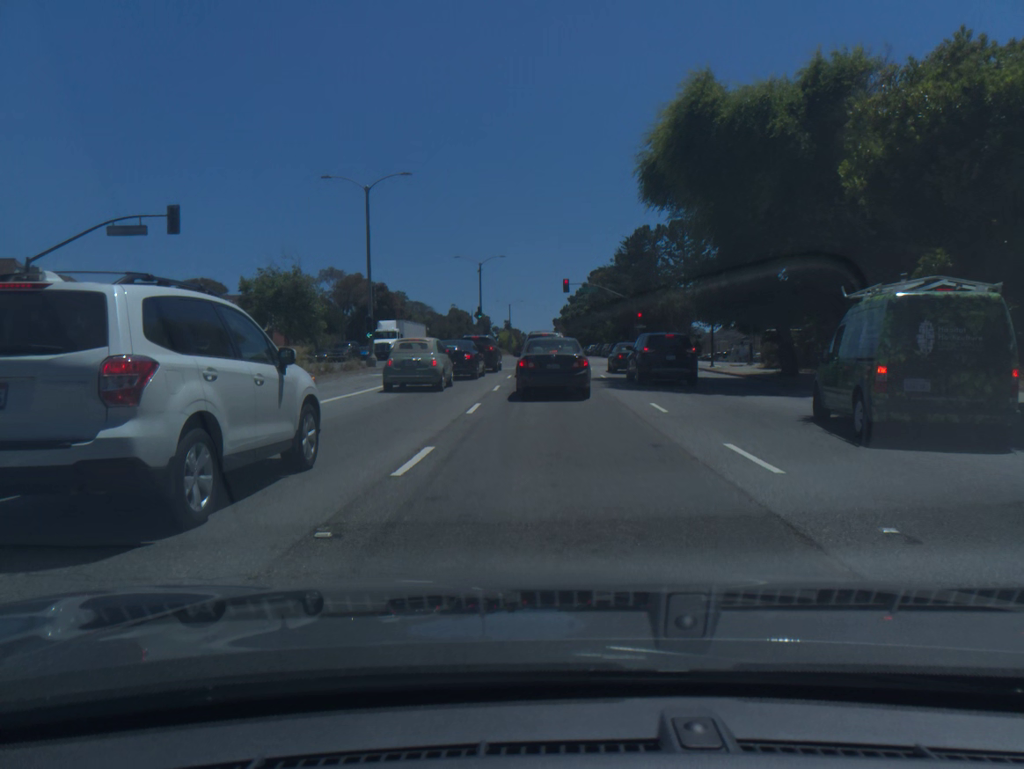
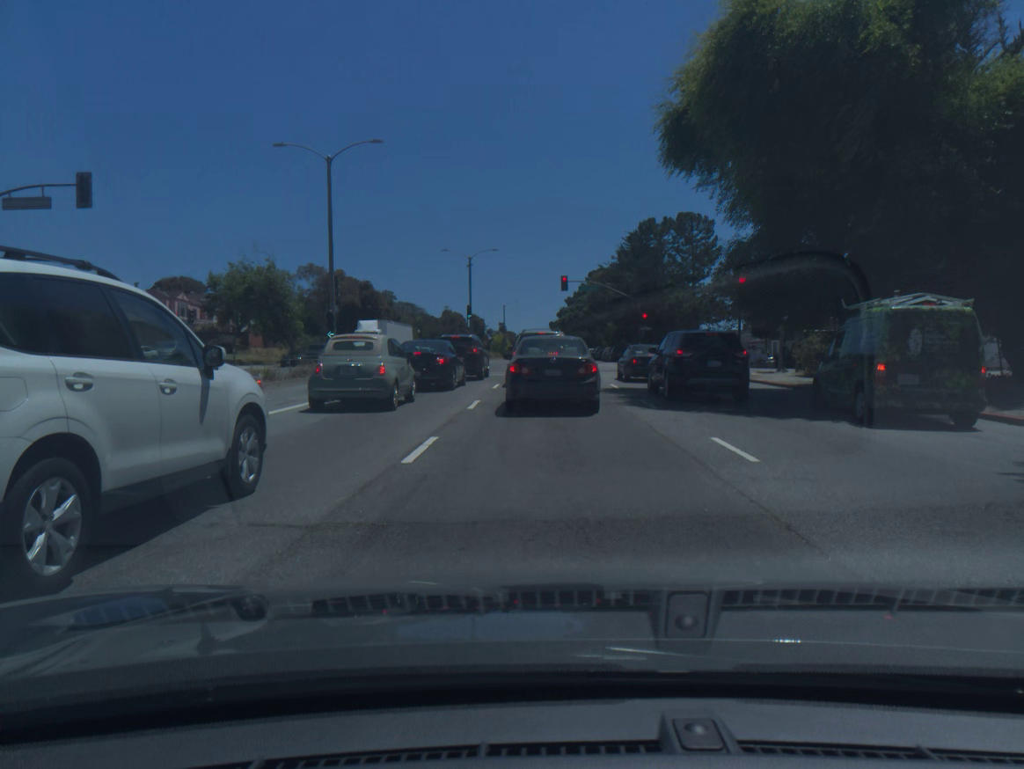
(0.0, +6.5) m; 0°
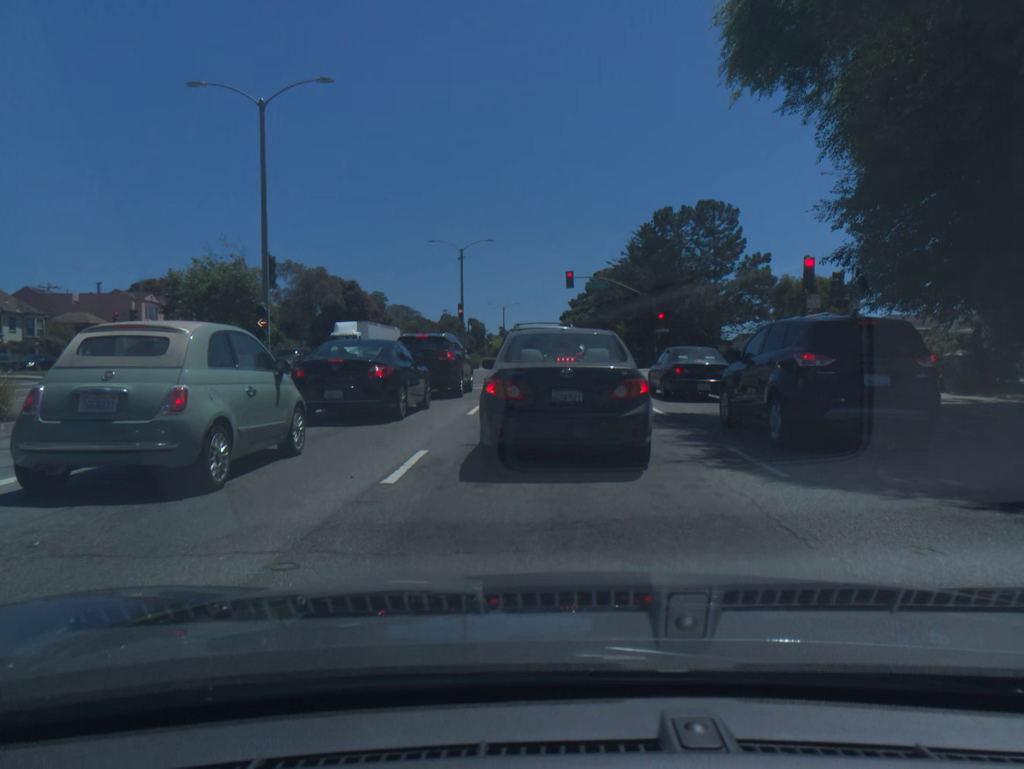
(0.0, +8.5) m; +1°
